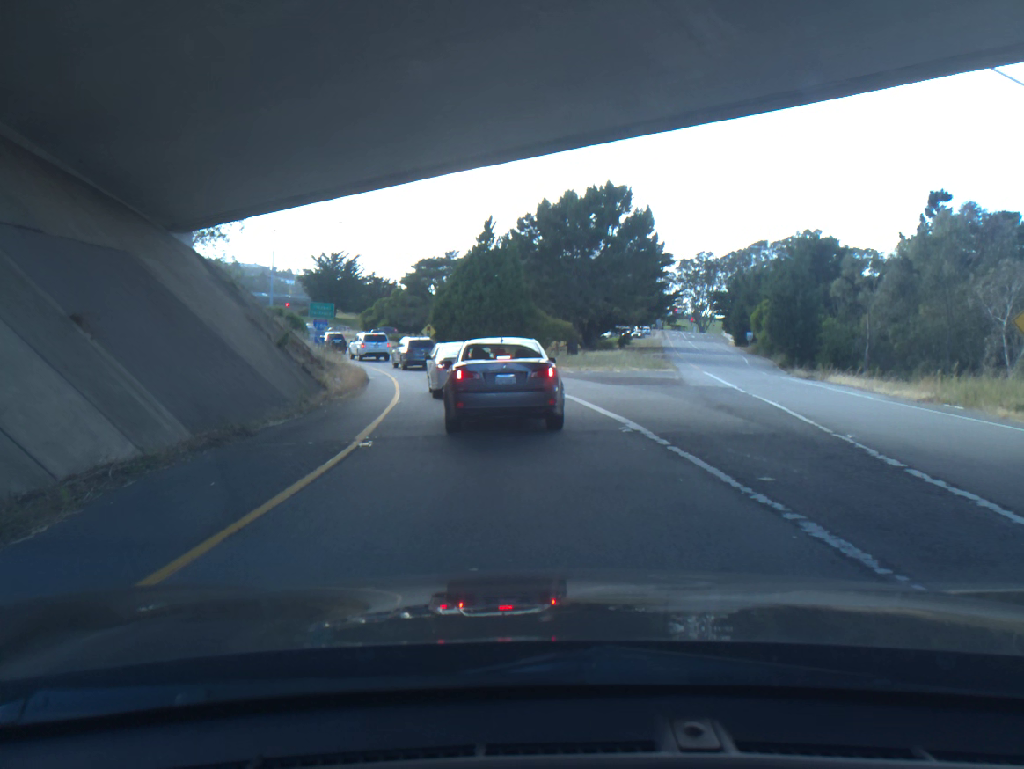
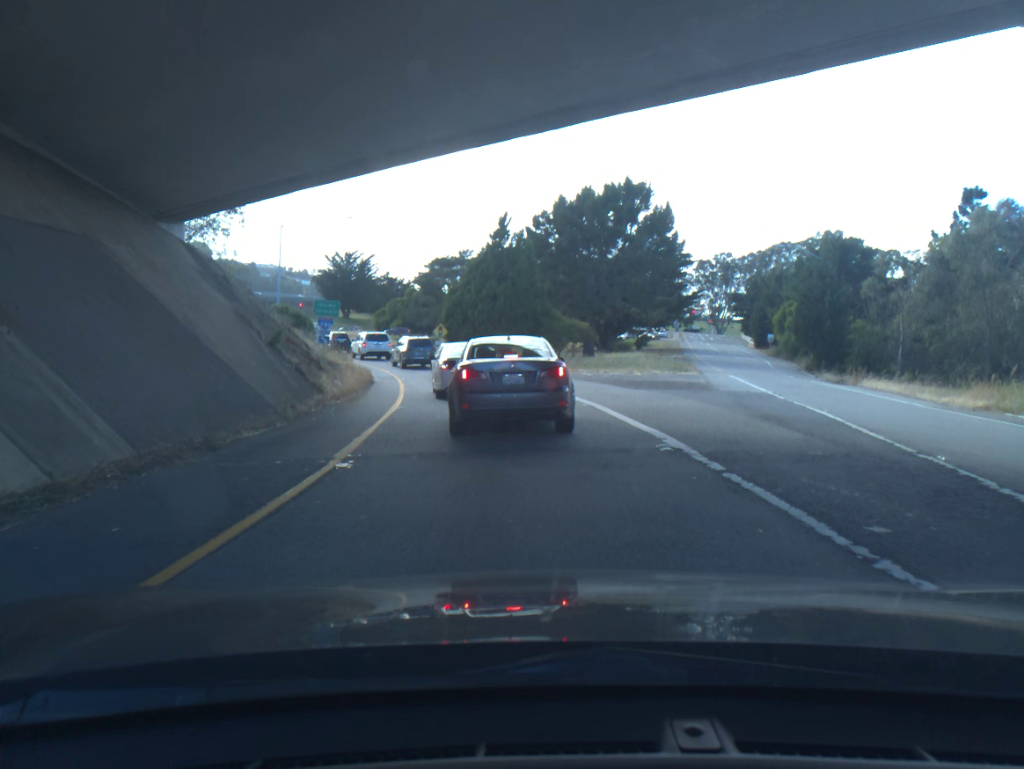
(0.0, +2.1) m; 0°
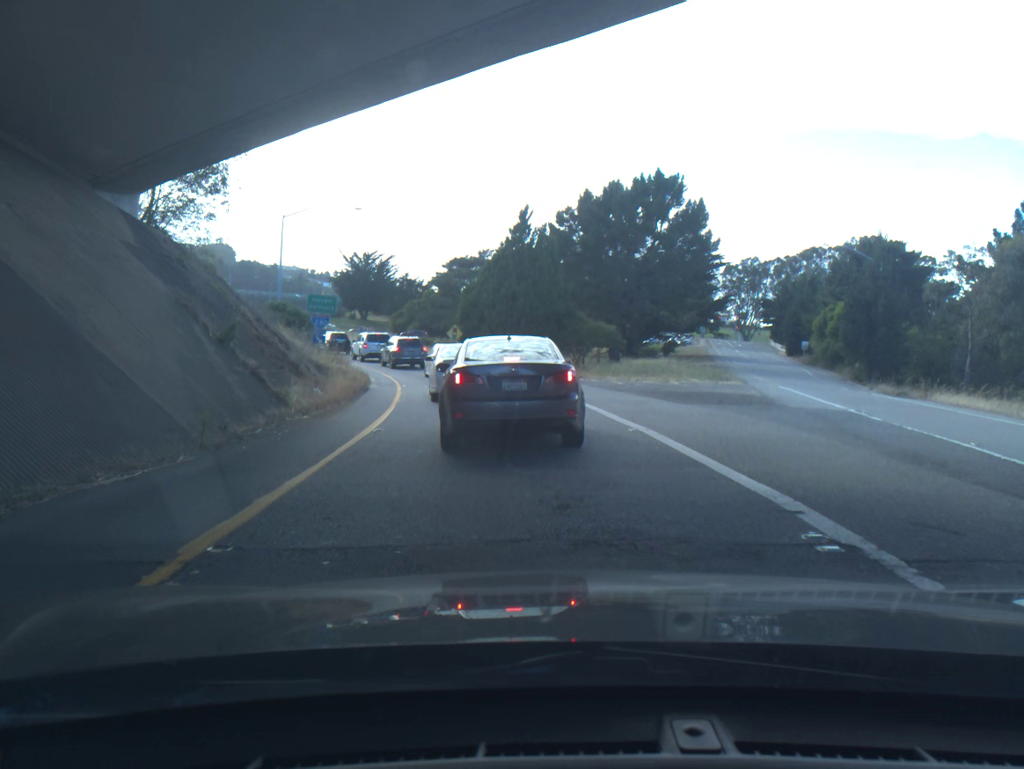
(-0.1, +4.8) m; -2°
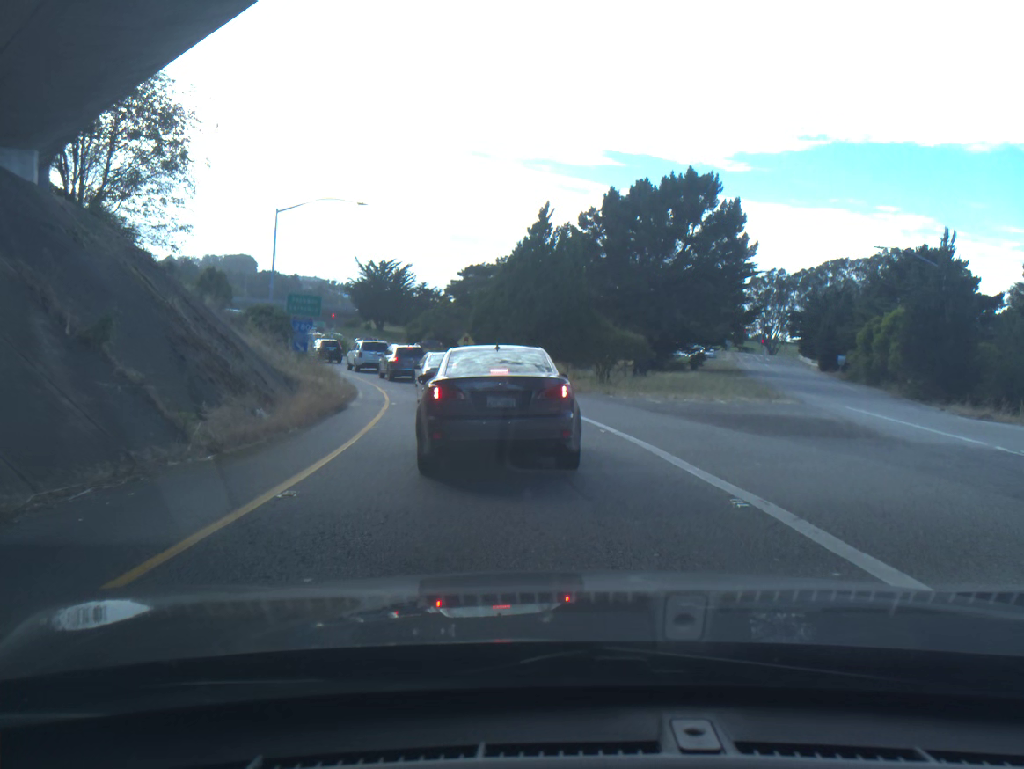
(0.0, +5.9) m; +2°
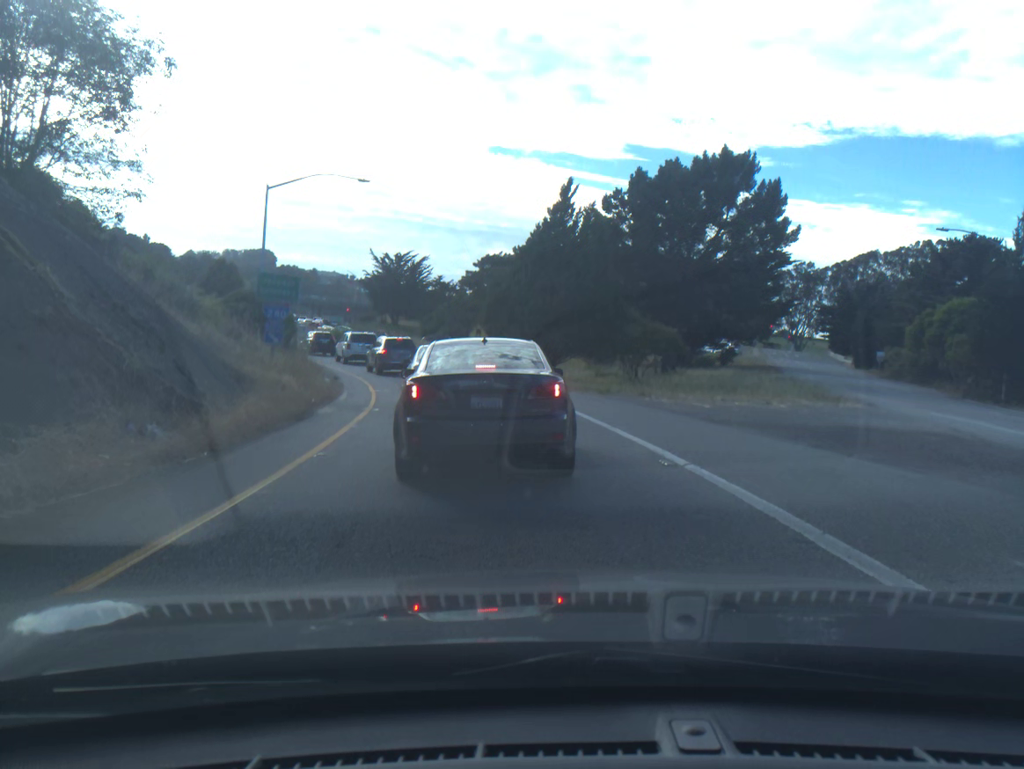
(-0.1, +5.6) m; -4°
